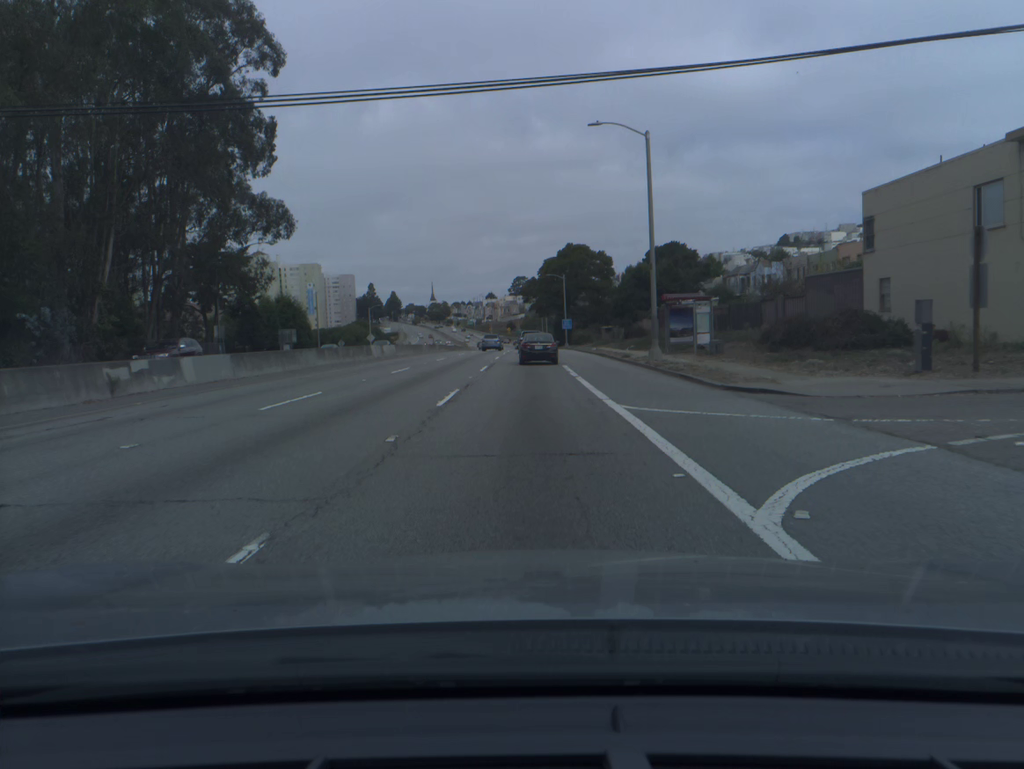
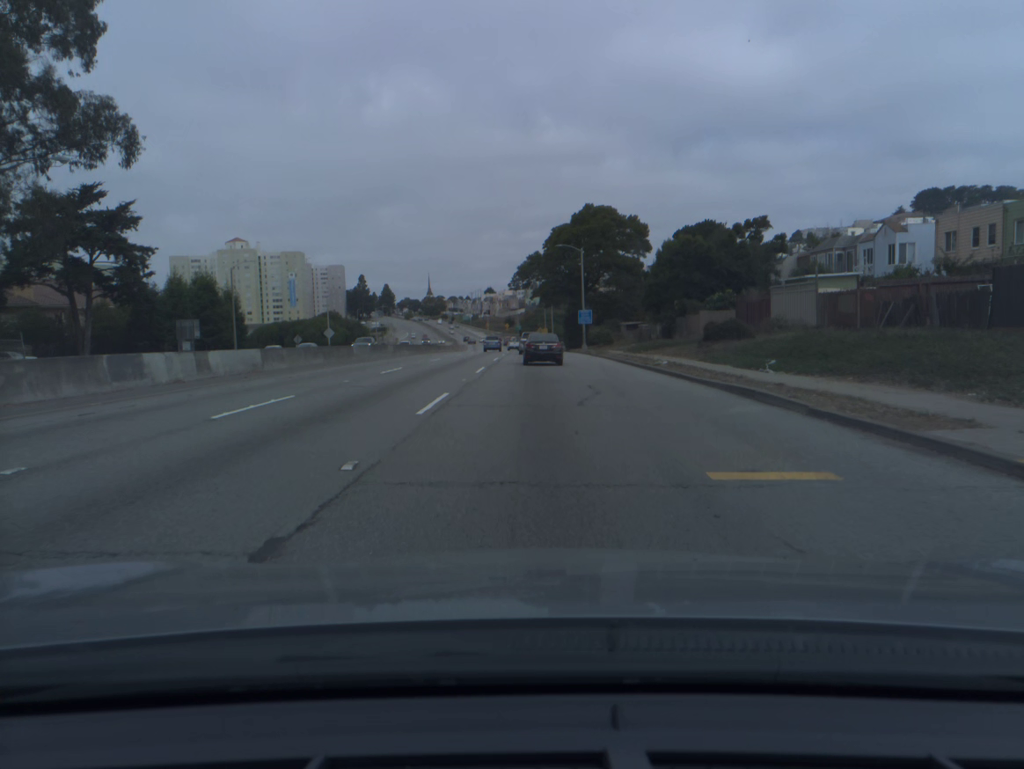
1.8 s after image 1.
(-0.1, +32.1) m; 0°
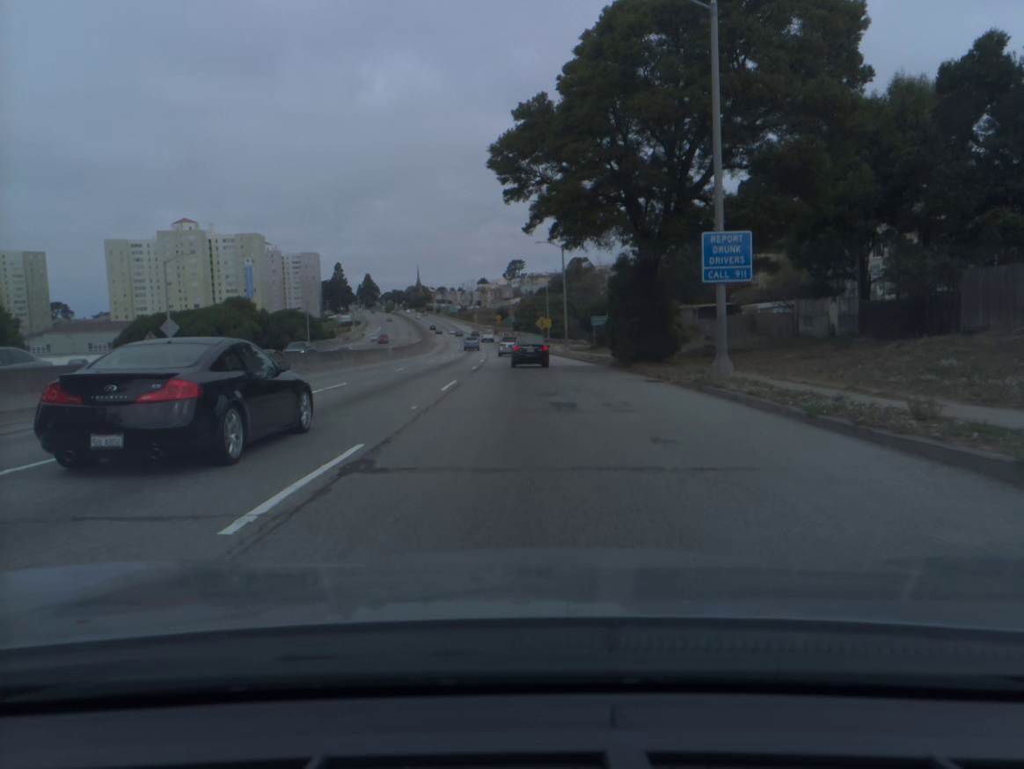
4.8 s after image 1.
(+0.3, +51.9) m; 0°
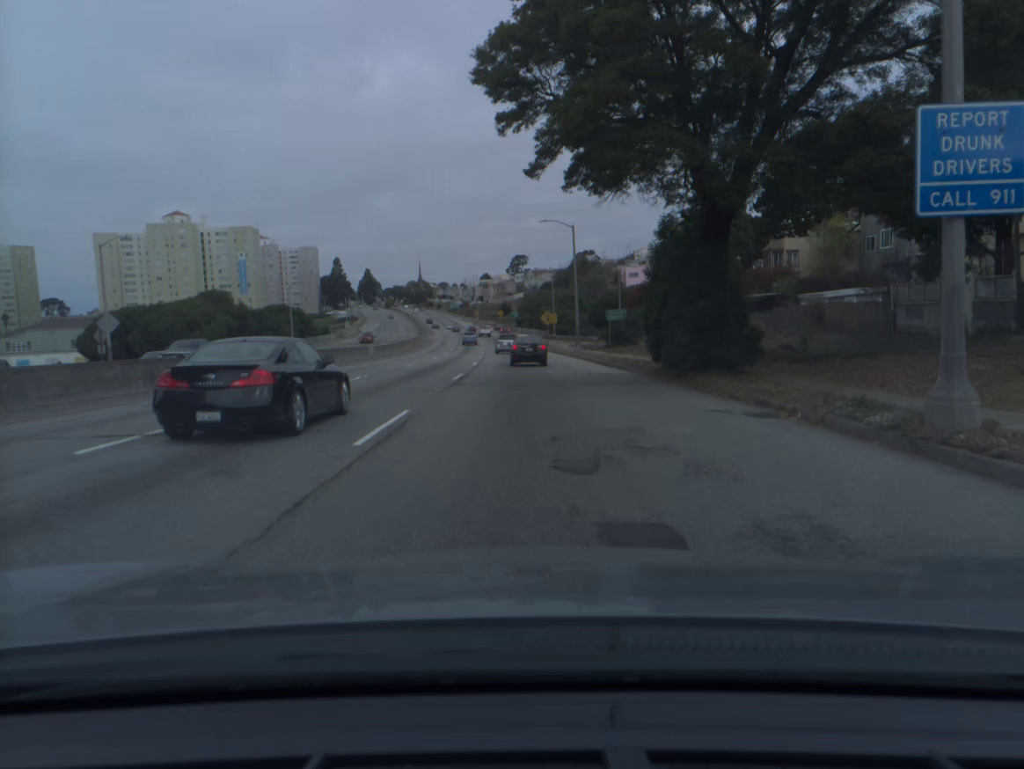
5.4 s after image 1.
(0.0, +10.4) m; 0°
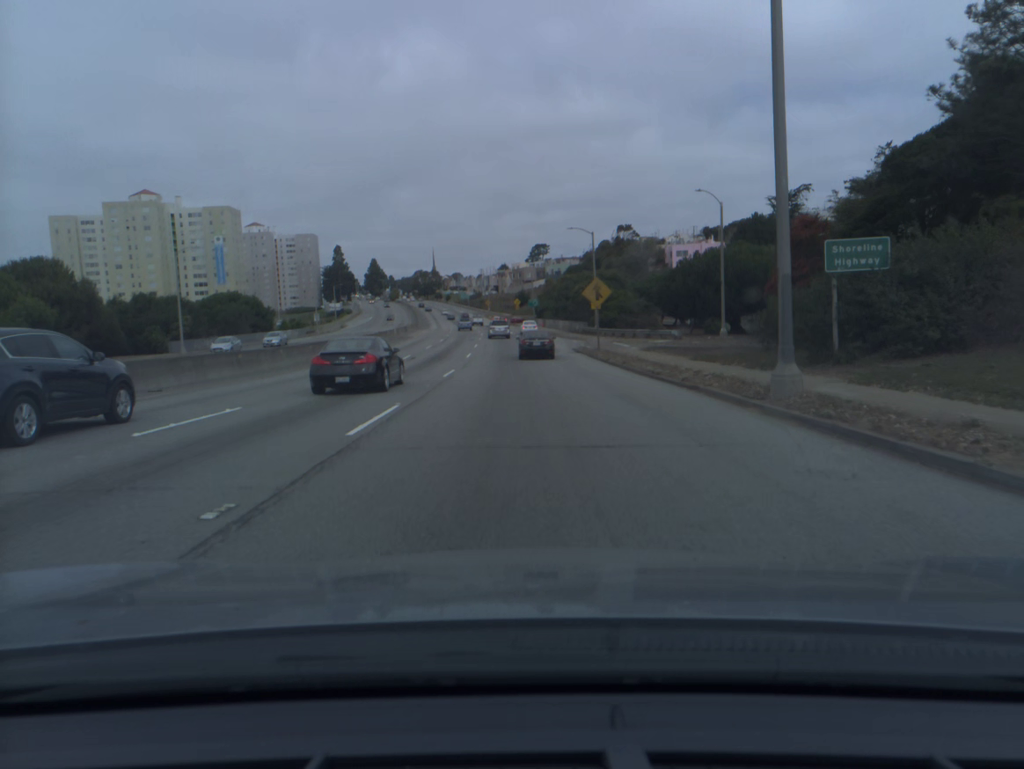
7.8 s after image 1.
(-0.5, +42.6) m; -2°
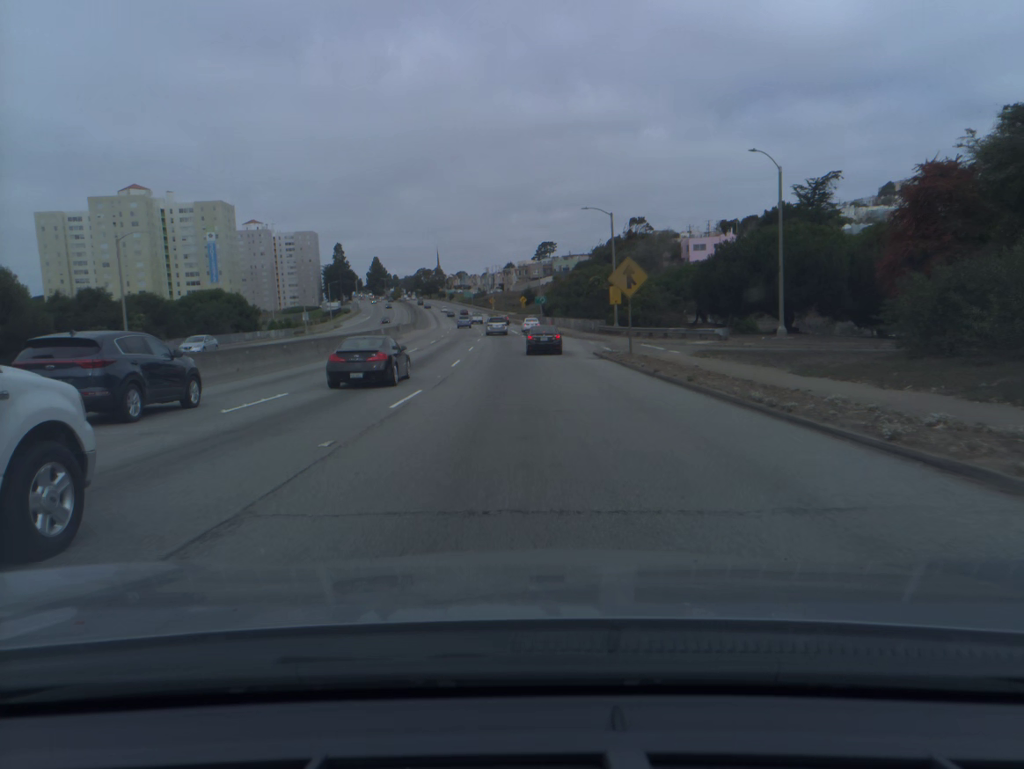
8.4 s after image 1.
(0.0, +11.0) m; 0°
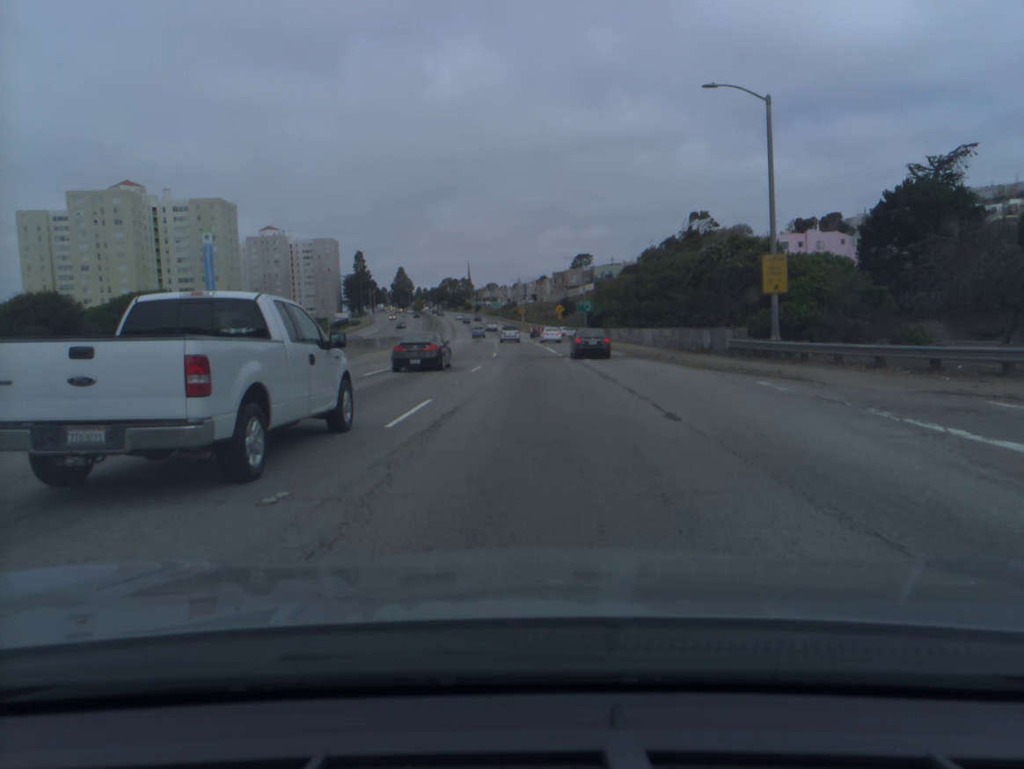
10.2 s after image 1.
(-0.7, +33.1) m; -2°
